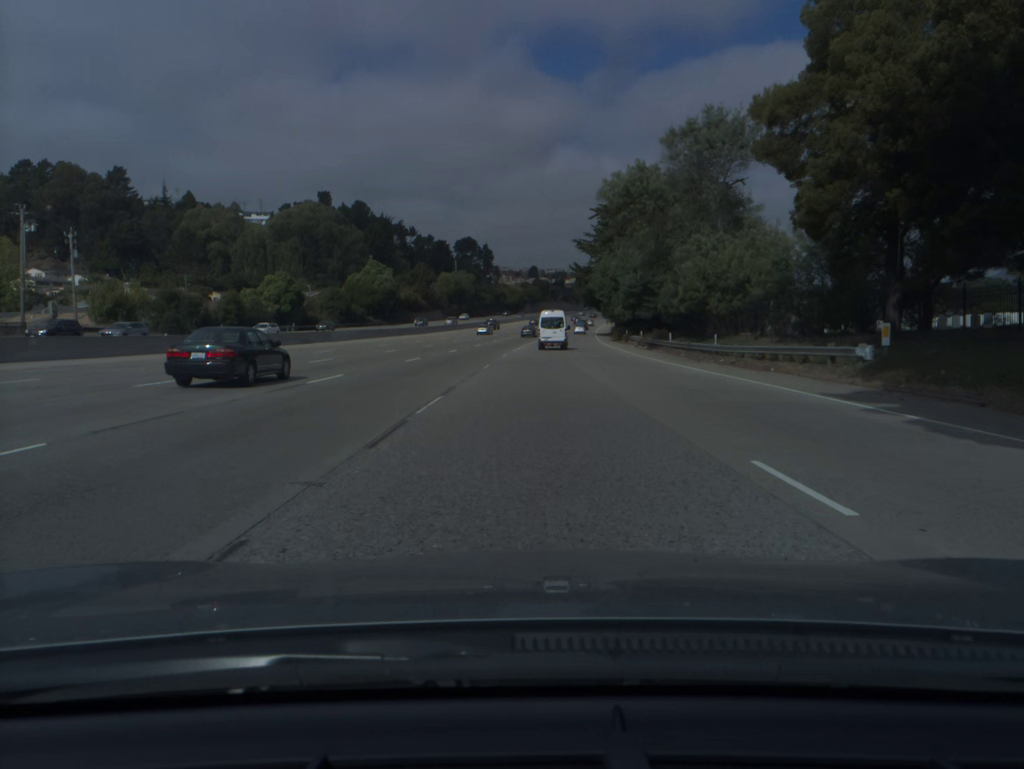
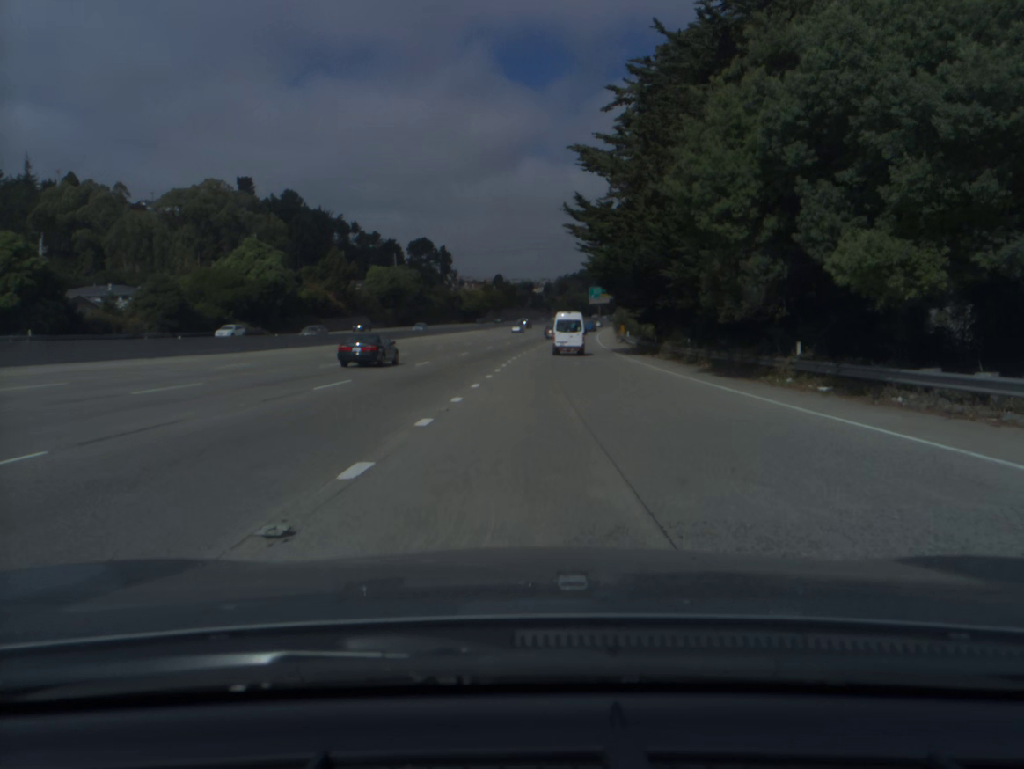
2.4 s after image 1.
(+1.2, +58.4) m; +2°
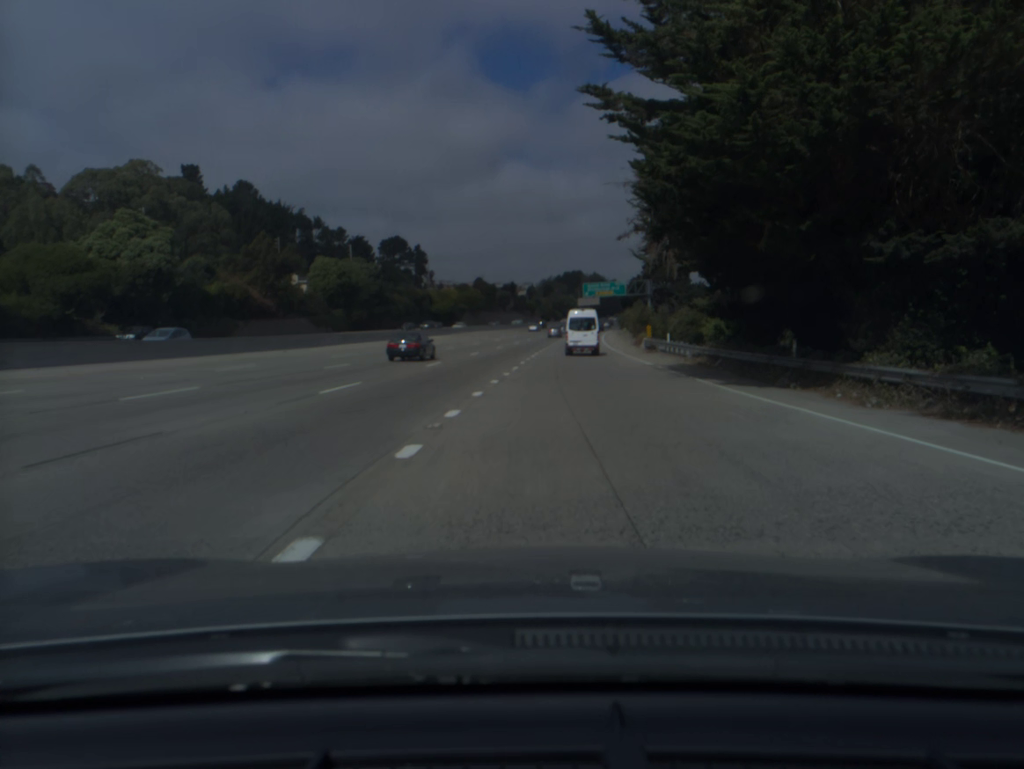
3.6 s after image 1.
(+0.3, +30.3) m; +1°
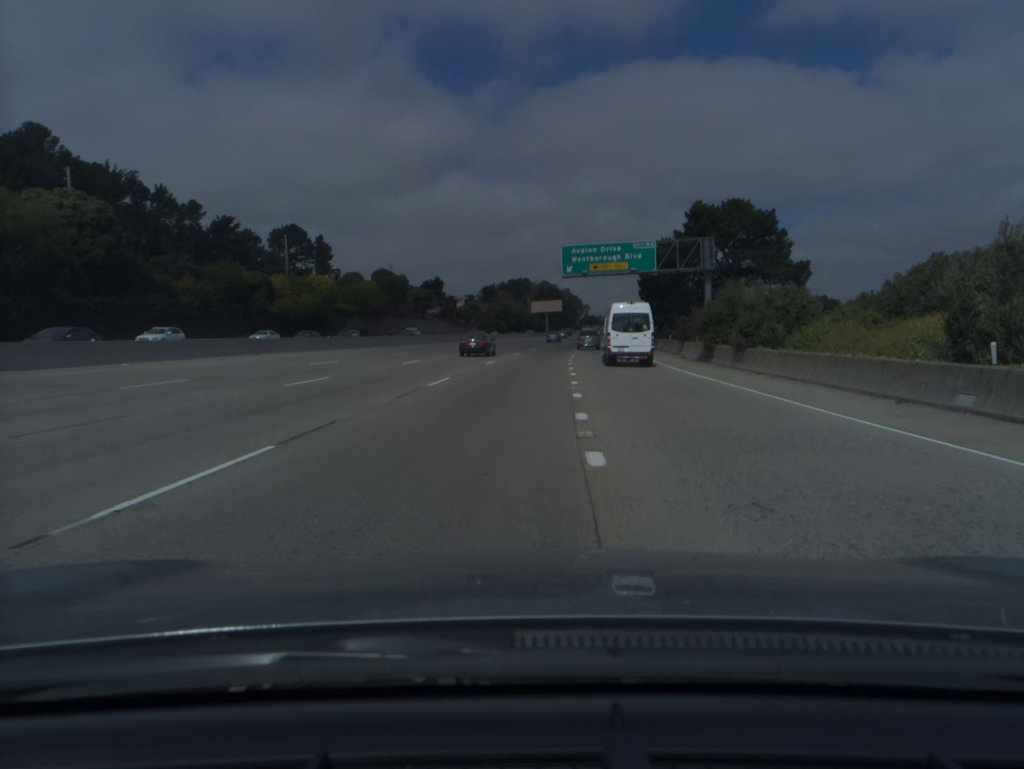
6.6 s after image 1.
(+2.8, +82.5) m; +4°
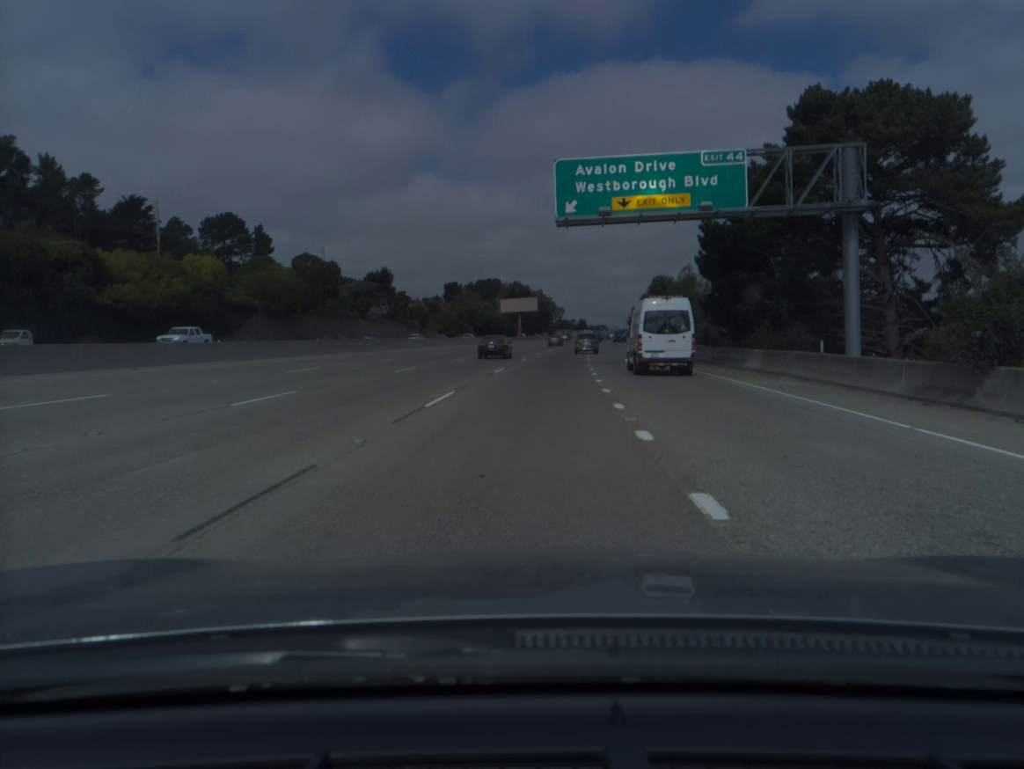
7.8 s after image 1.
(+0.5, +34.6) m; +2°
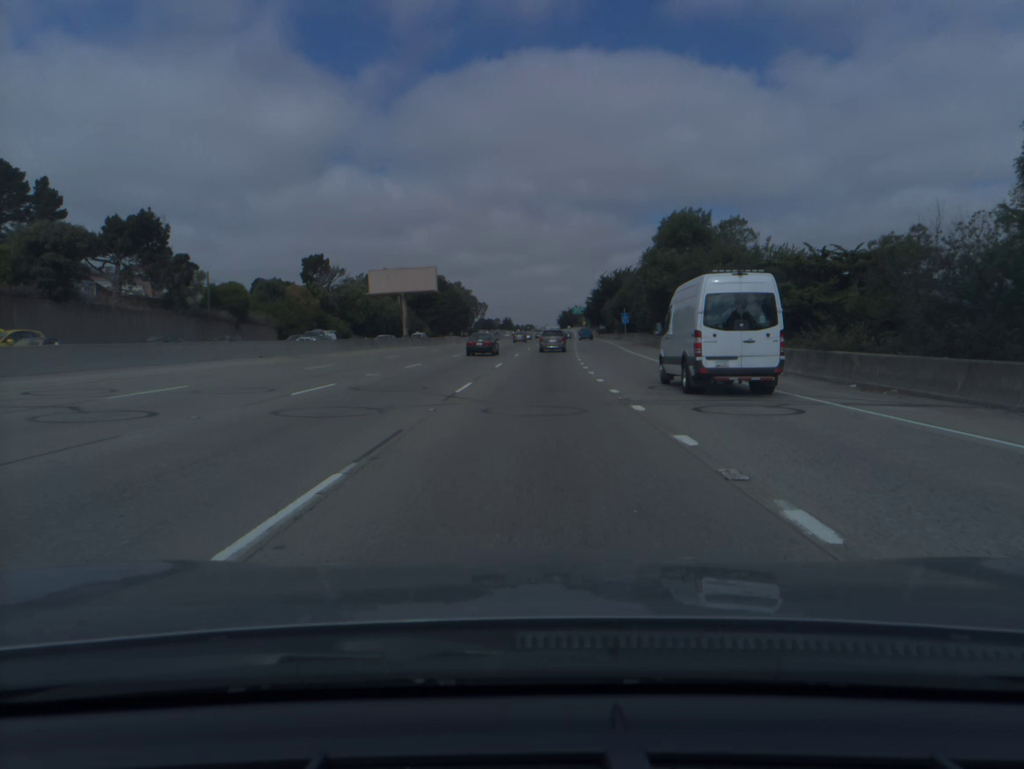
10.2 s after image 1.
(+3.6, +69.0) m; +6°
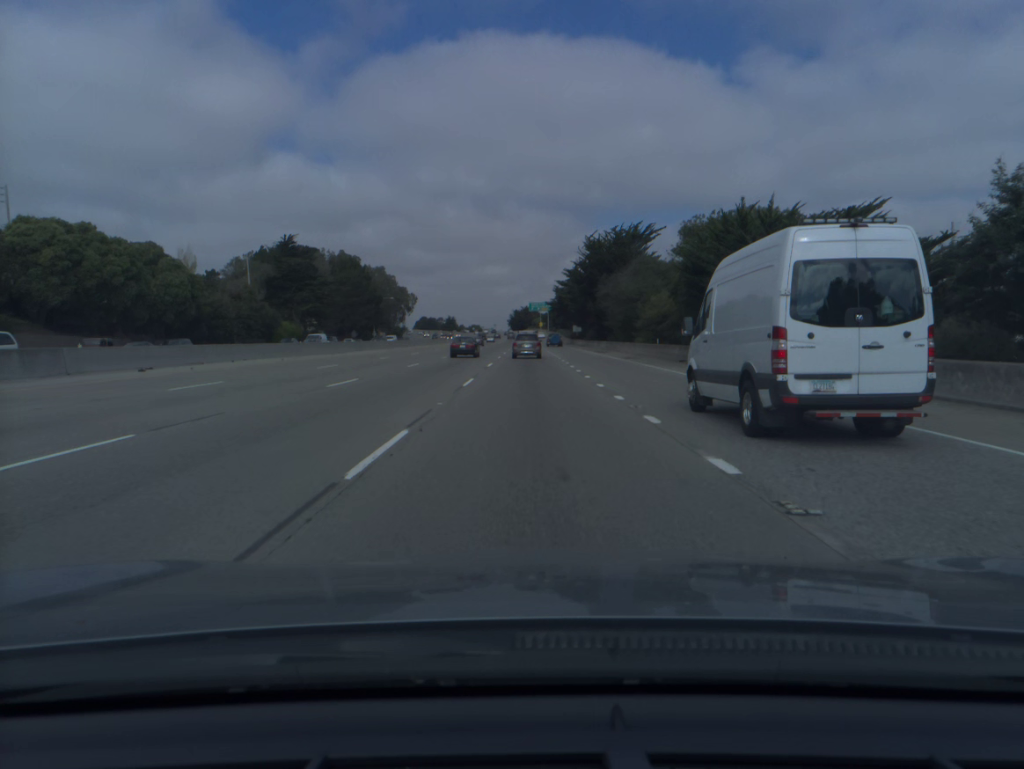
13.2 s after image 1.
(+3.1, +84.1) m; +4°
